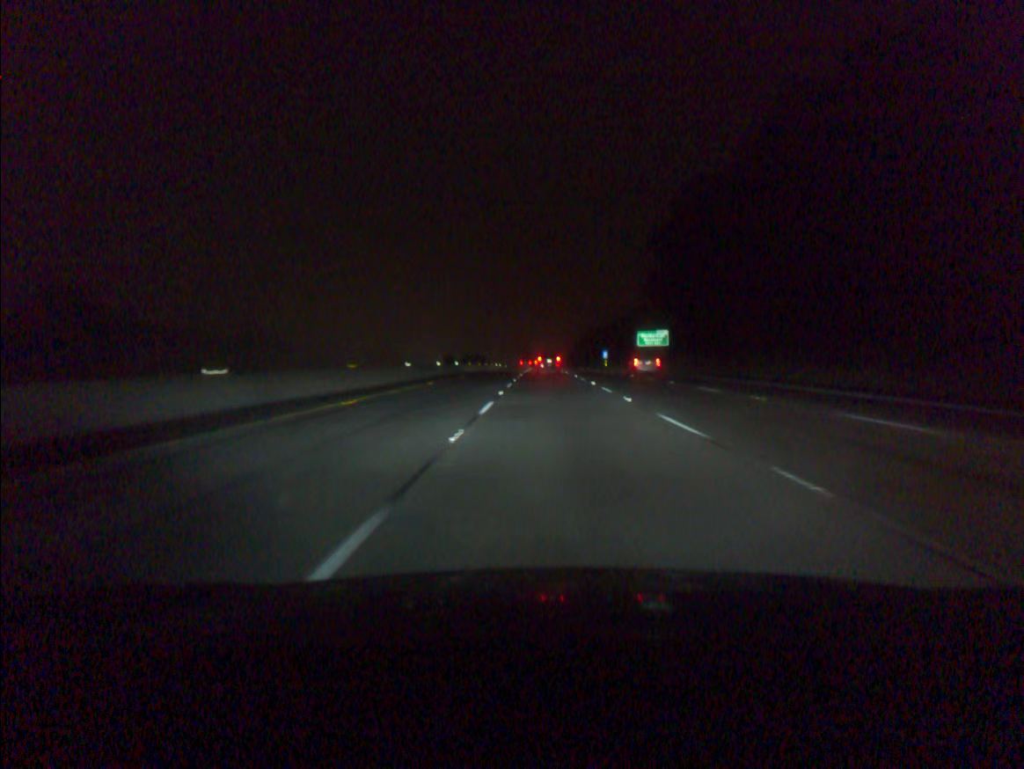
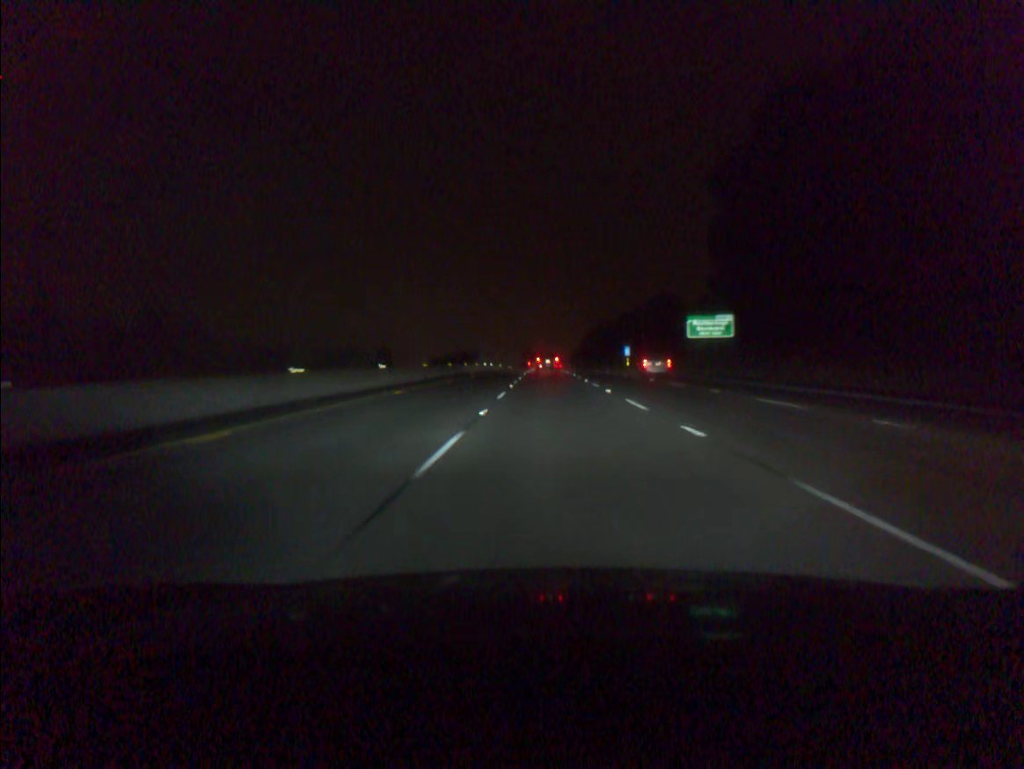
(-0.1, +37.6) m; 0°
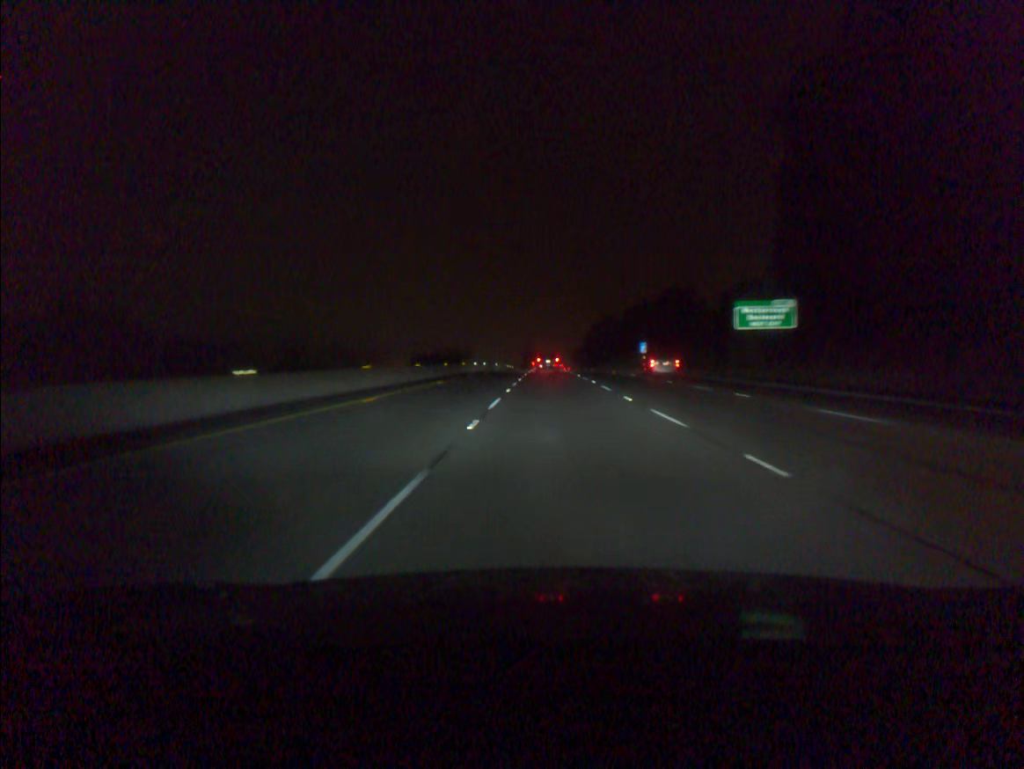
(0.0, +19.0) m; 0°
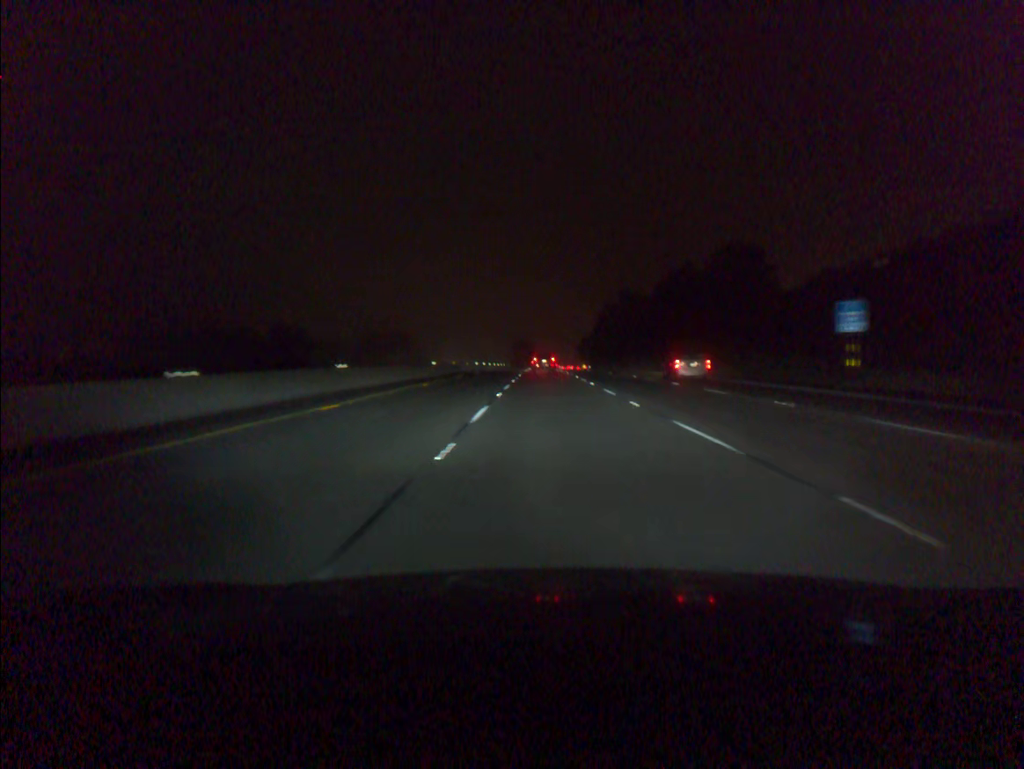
(+0.2, +76.8) m; 0°
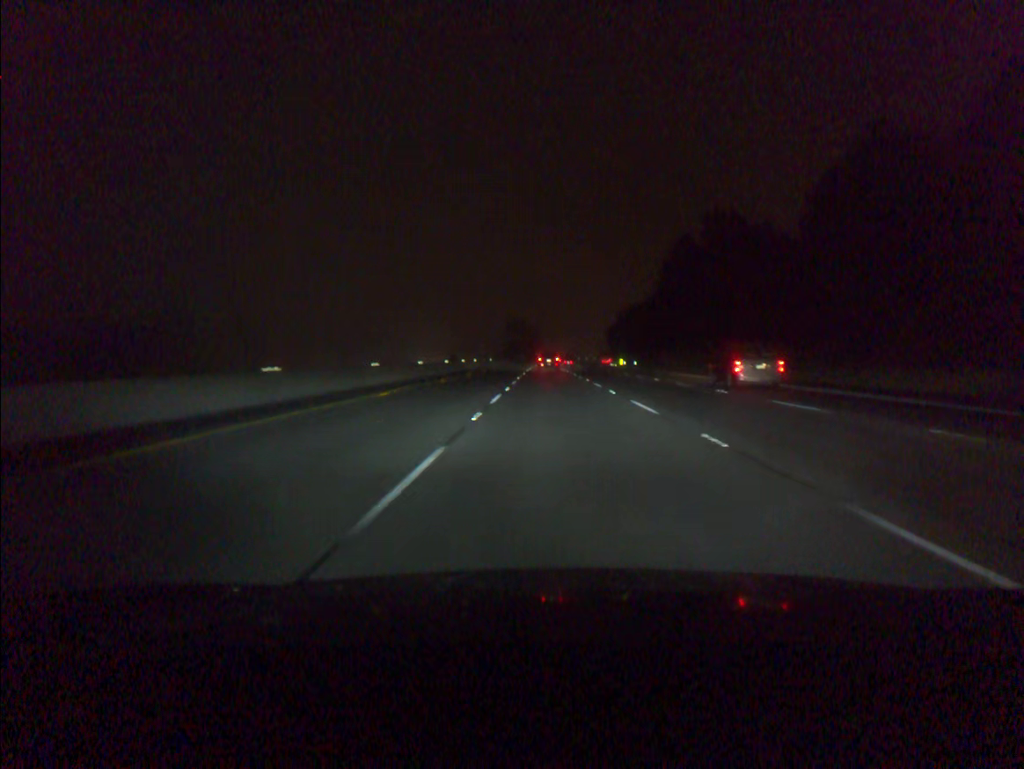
(-0.3, +96.5) m; 0°
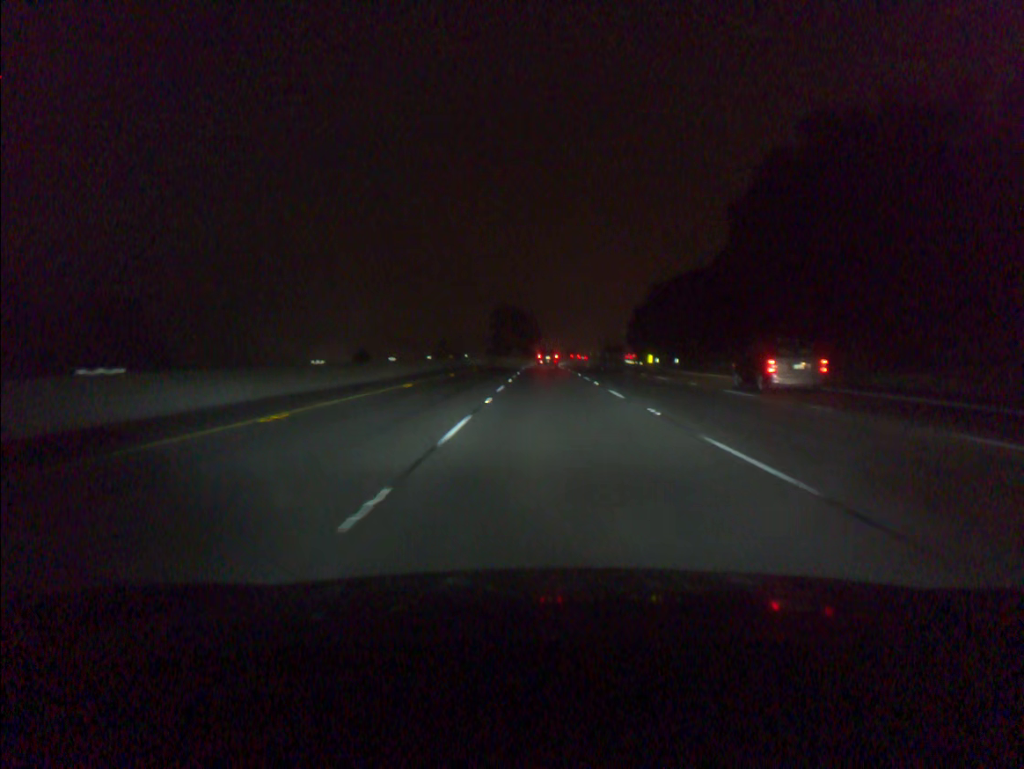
(+0.1, +38.6) m; 0°
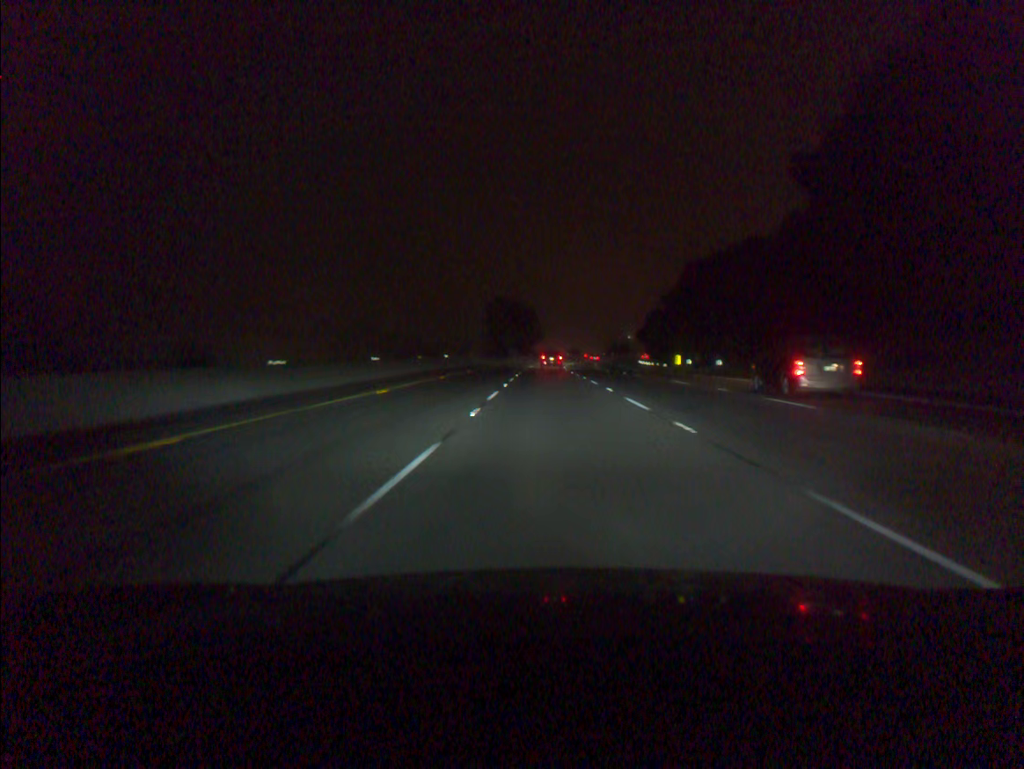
(0.0, +19.3) m; 0°
